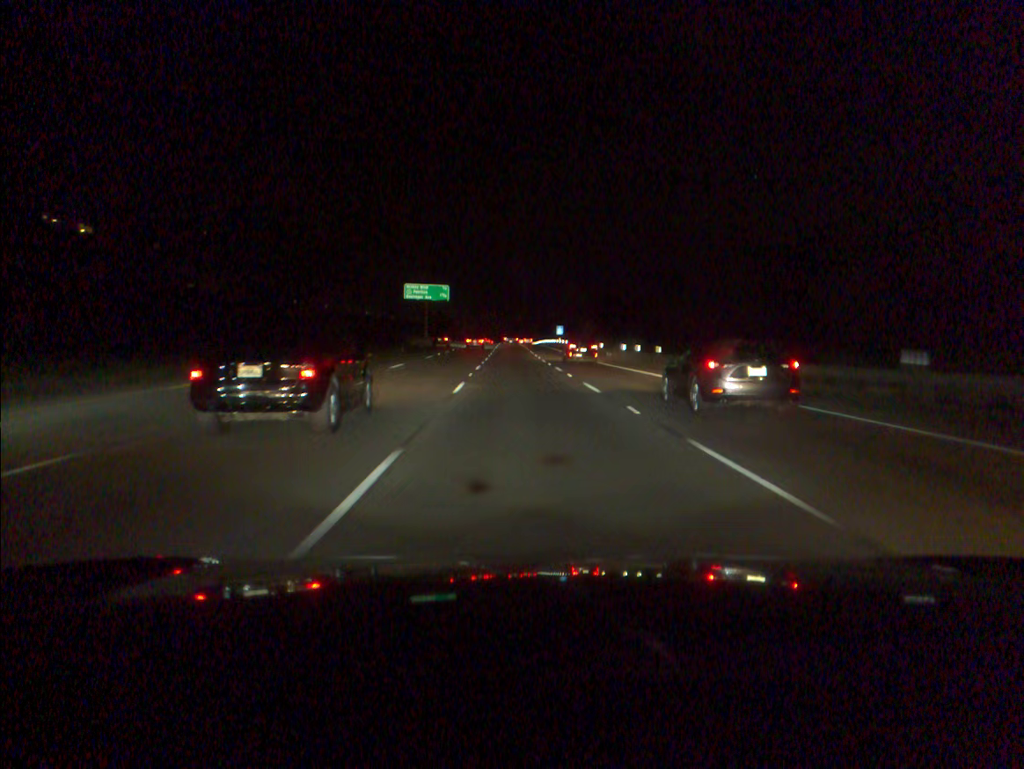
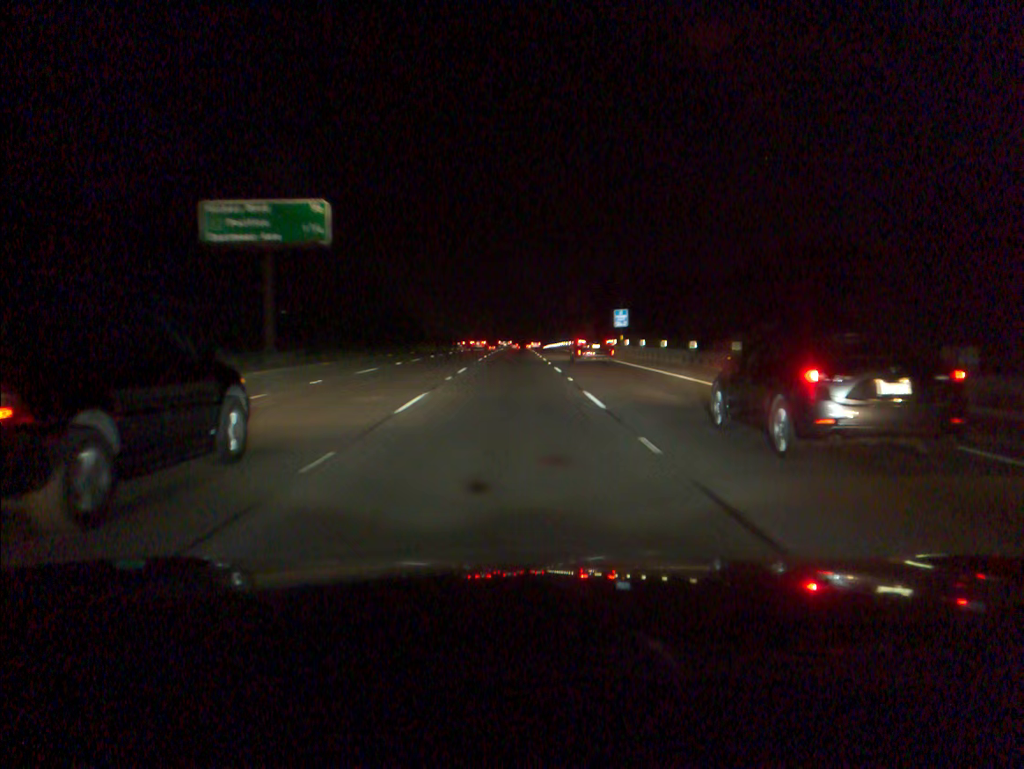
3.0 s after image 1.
(-0.9, +78.6) m; -1°
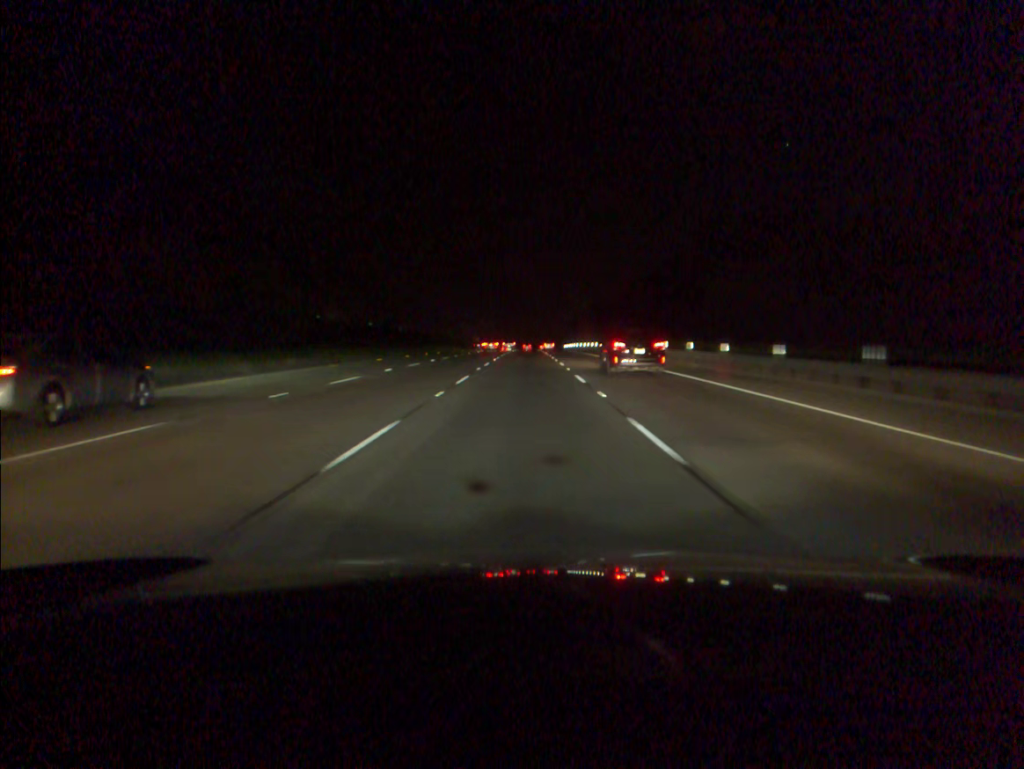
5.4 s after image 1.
(-0.7, +64.3) m; -1°
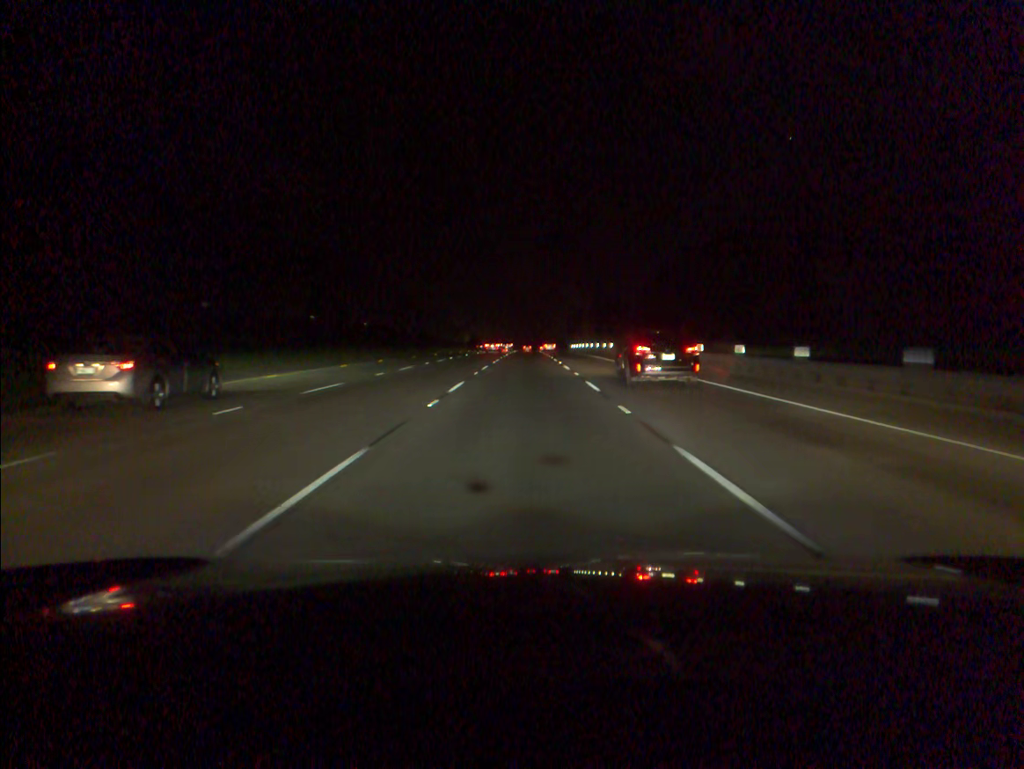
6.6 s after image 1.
(0.0, +32.2) m; 0°
